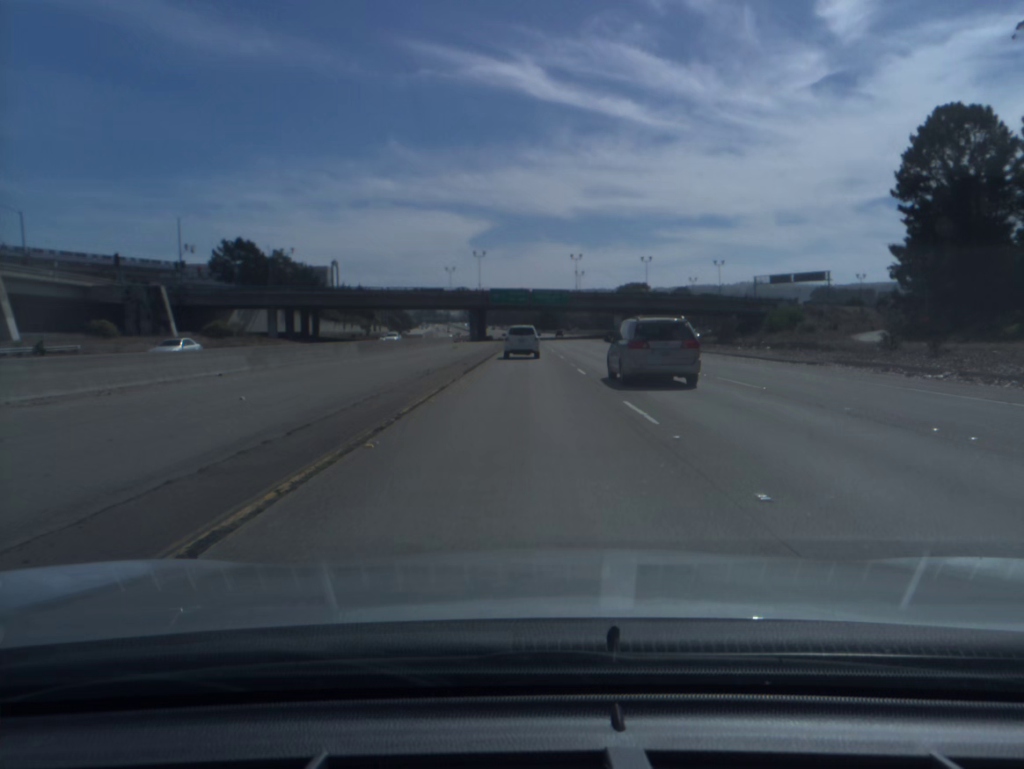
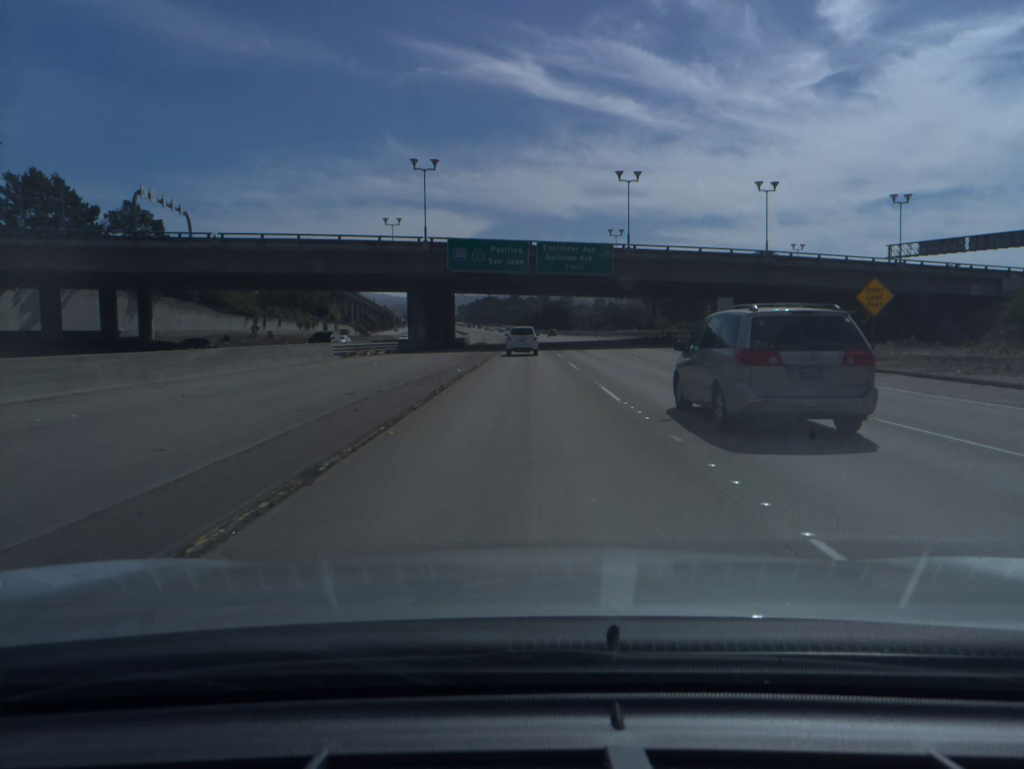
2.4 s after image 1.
(+0.1, +70.2) m; 0°
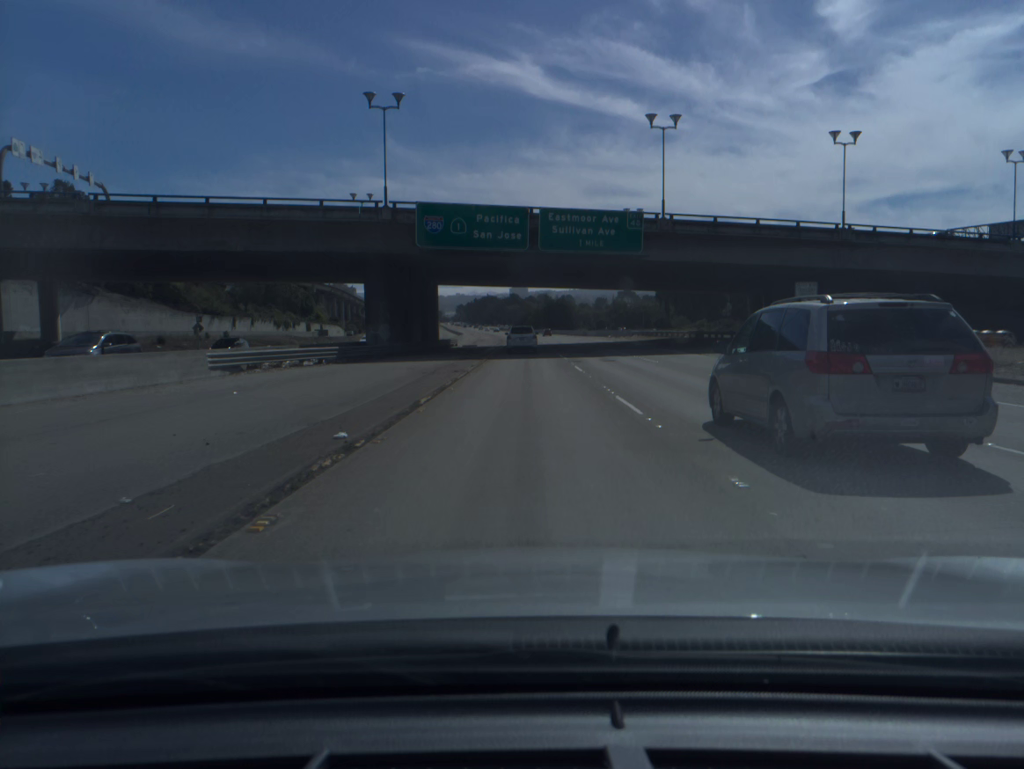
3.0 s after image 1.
(0.0, +17.6) m; 0°
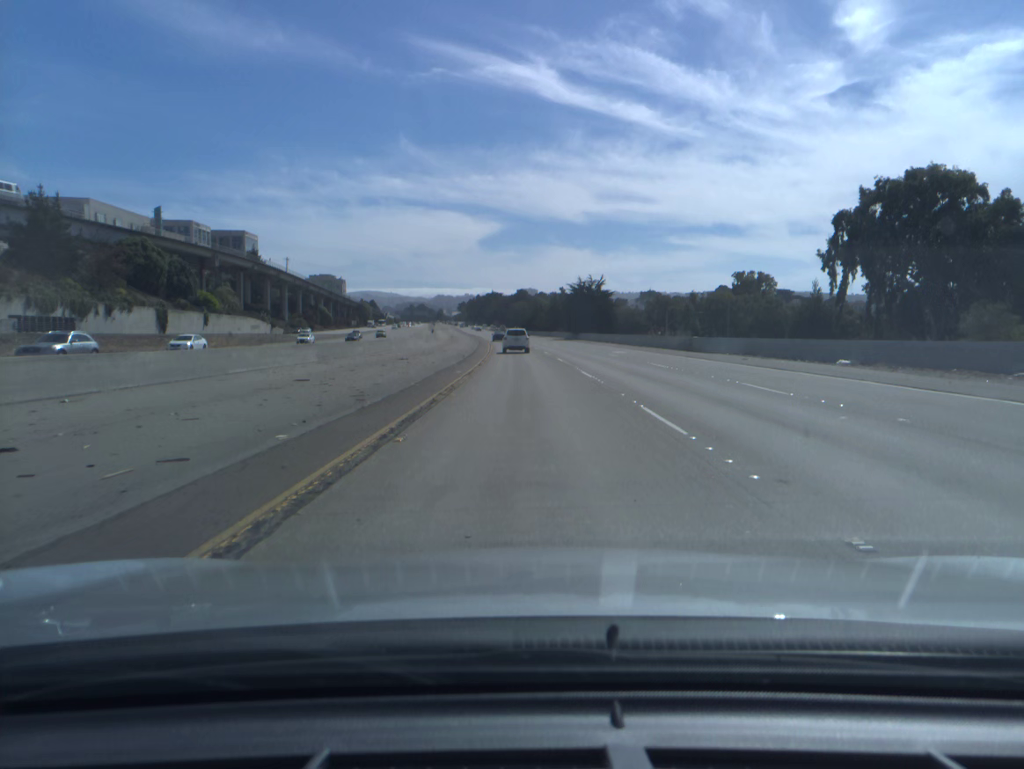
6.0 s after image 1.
(-0.3, +88.9) m; -1°
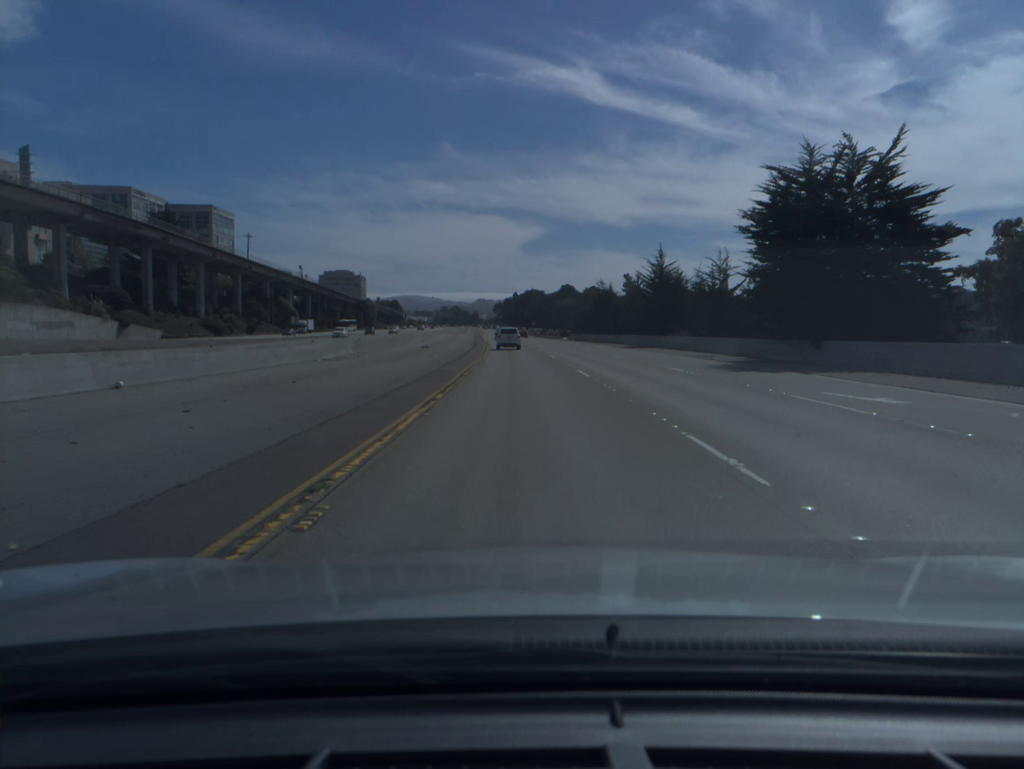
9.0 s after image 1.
(-2.2, +90.7) m; -3°
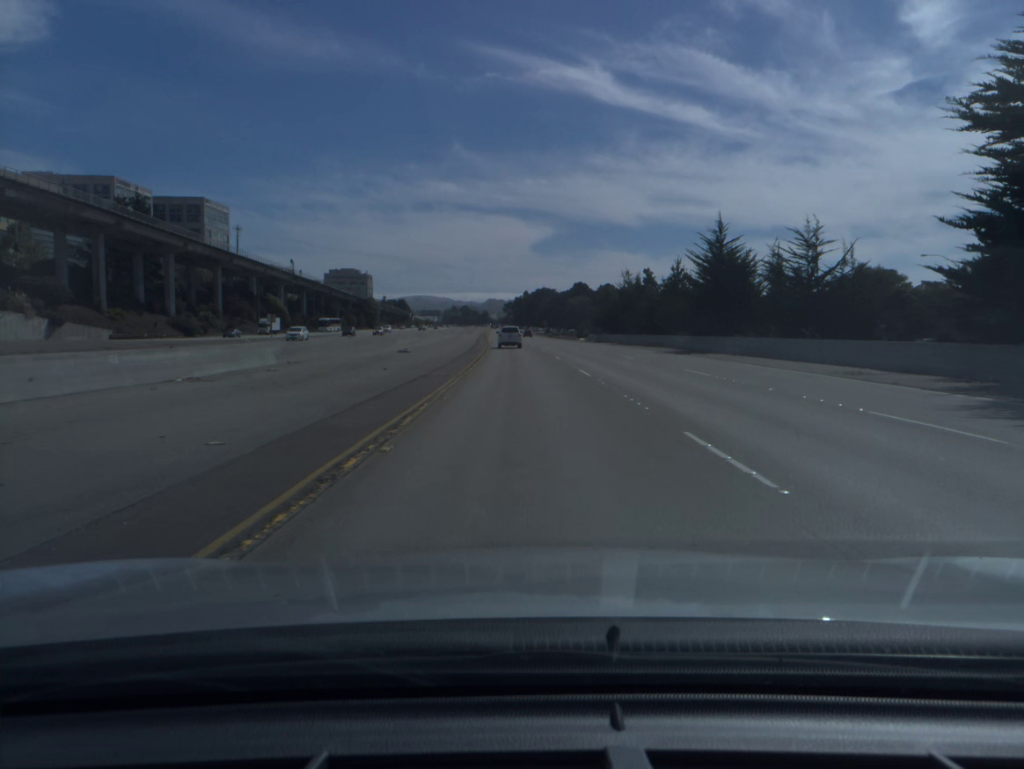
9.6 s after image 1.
(-0.1, +18.4) m; -1°
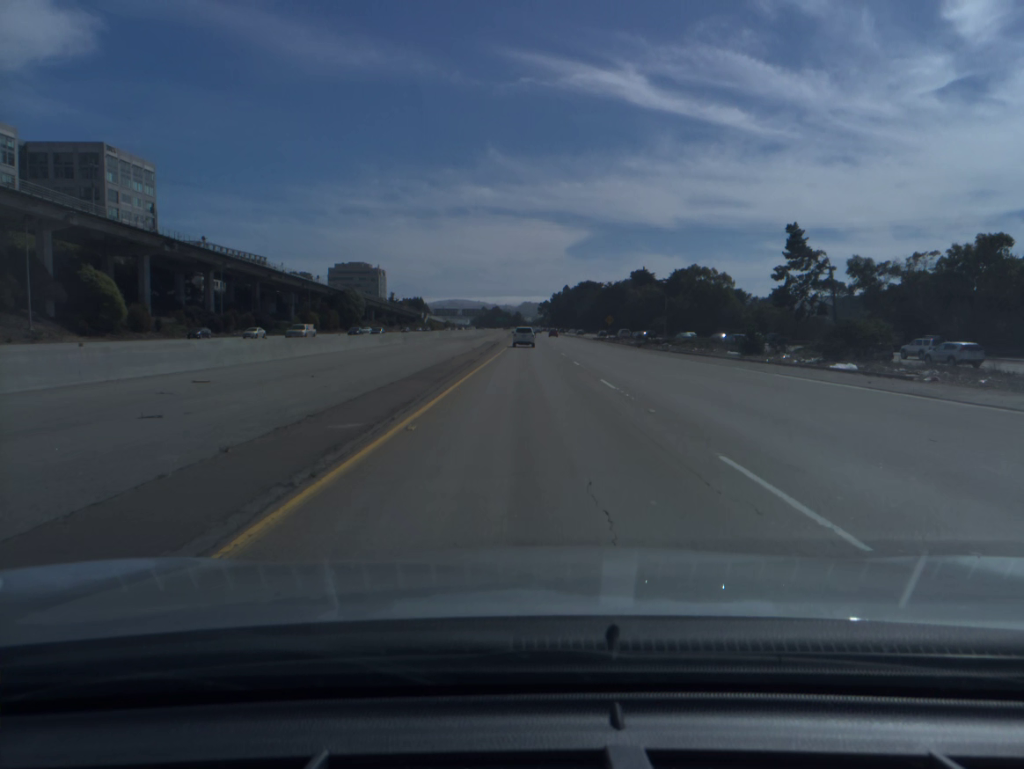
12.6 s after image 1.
(-2.5, +92.0) m; -3°
